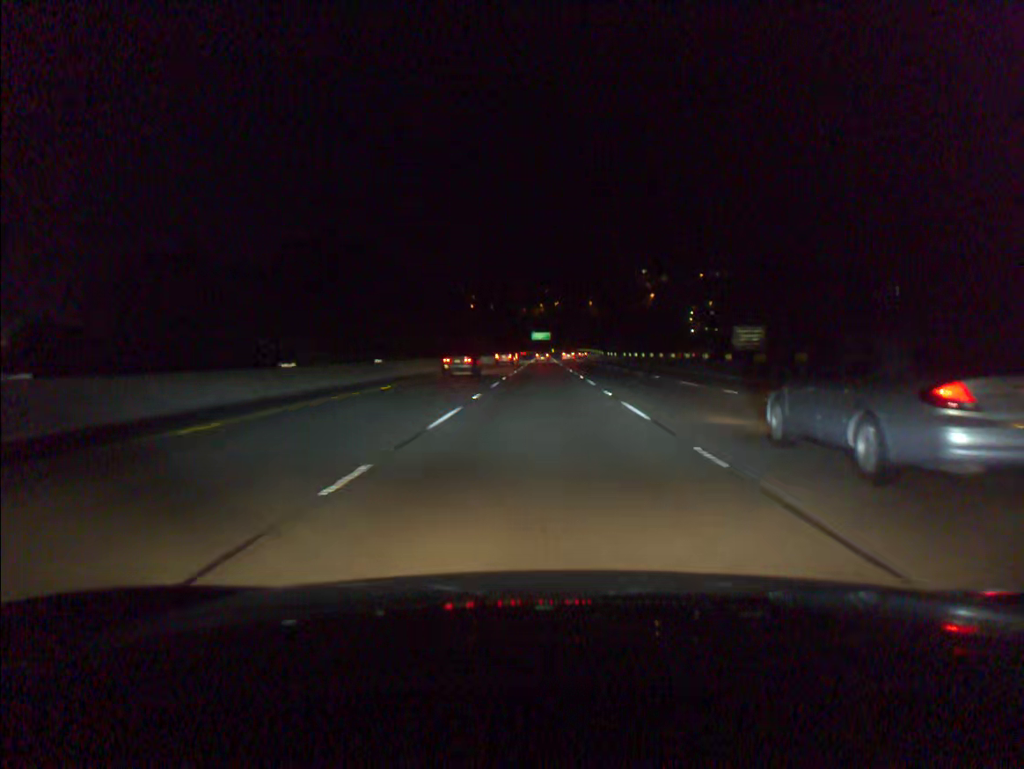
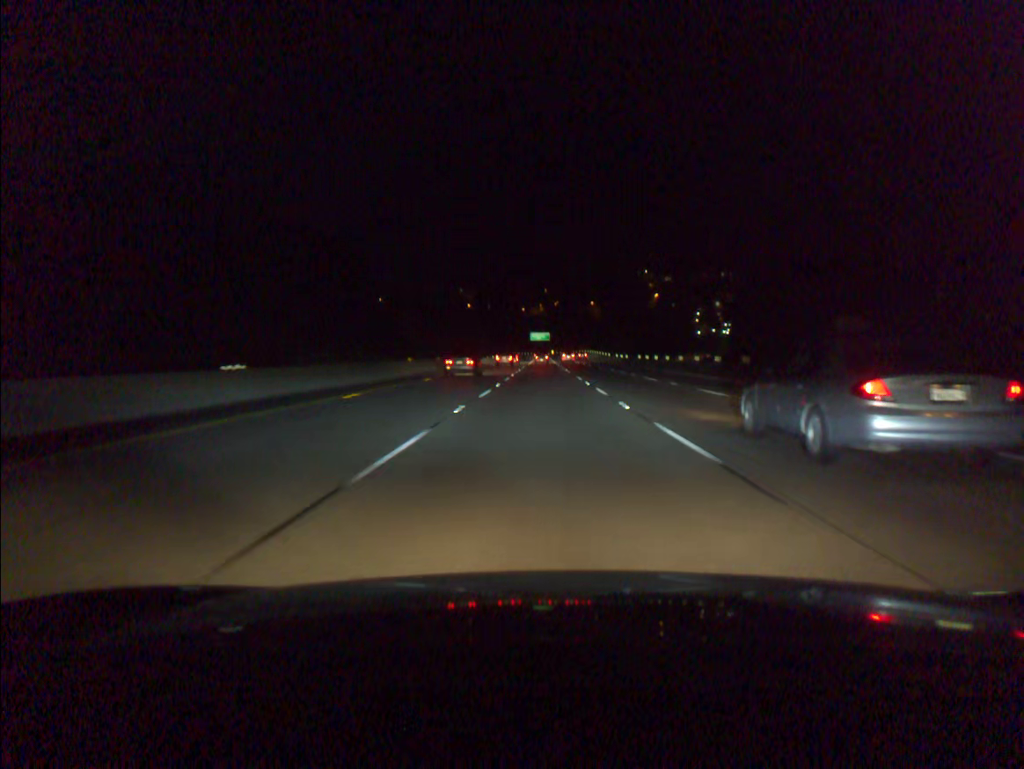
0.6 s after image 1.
(0.0, +19.6) m; 0°
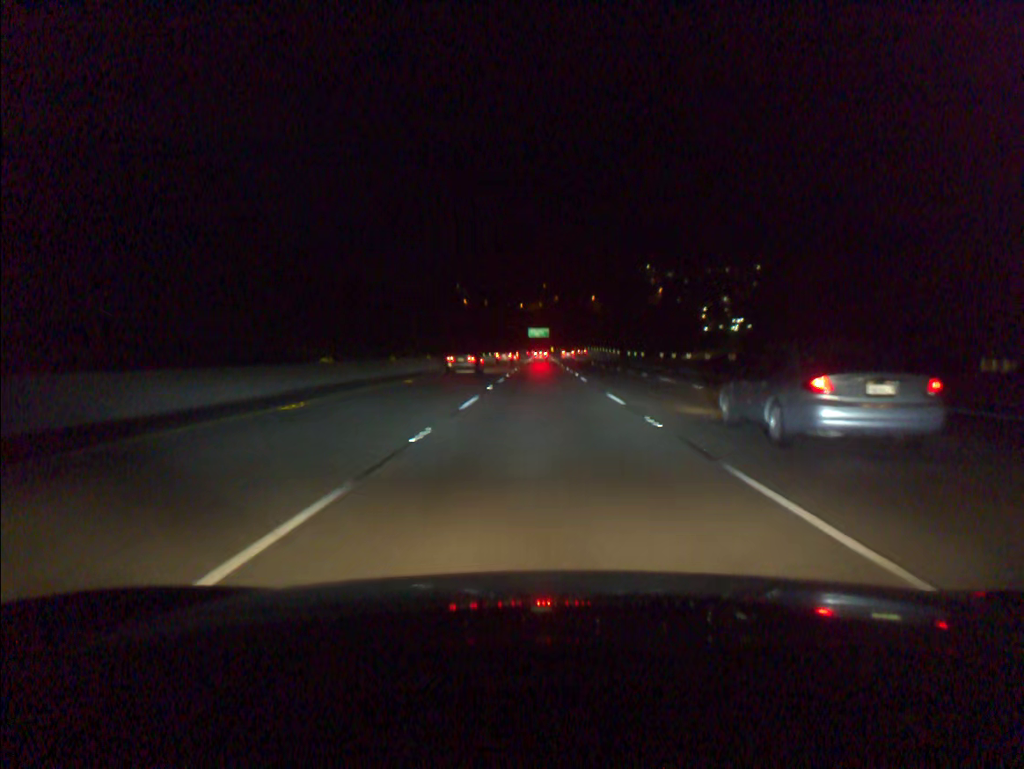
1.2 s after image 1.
(0.0, +19.6) m; 0°
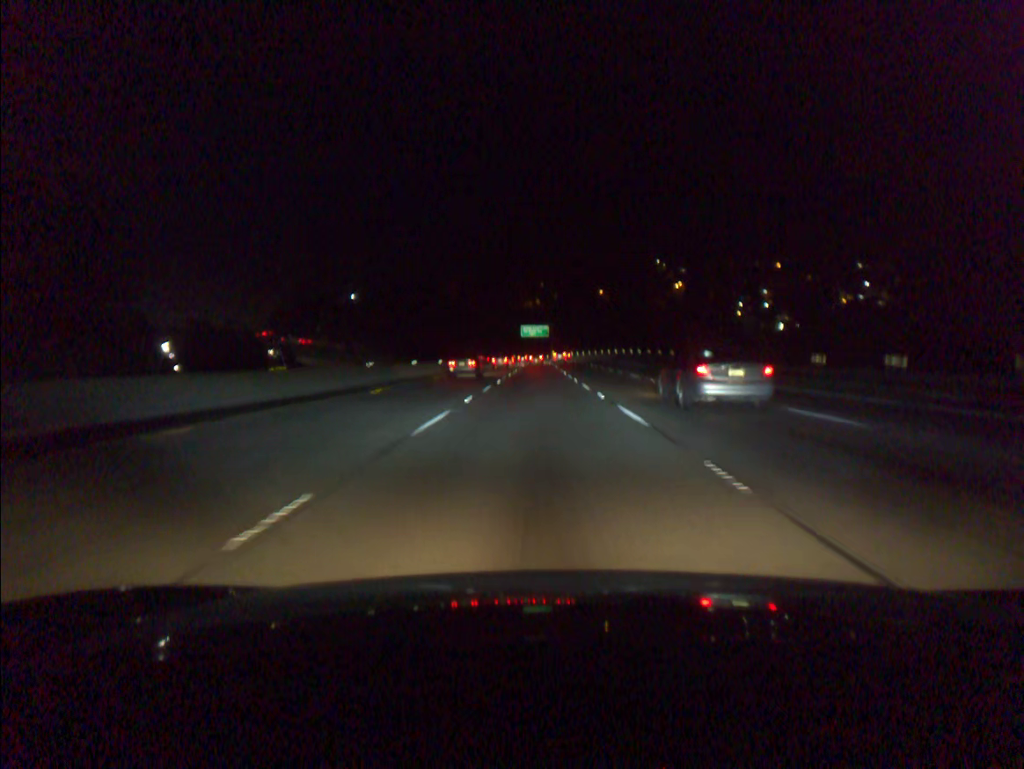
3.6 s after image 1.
(+0.2, +78.3) m; 0°
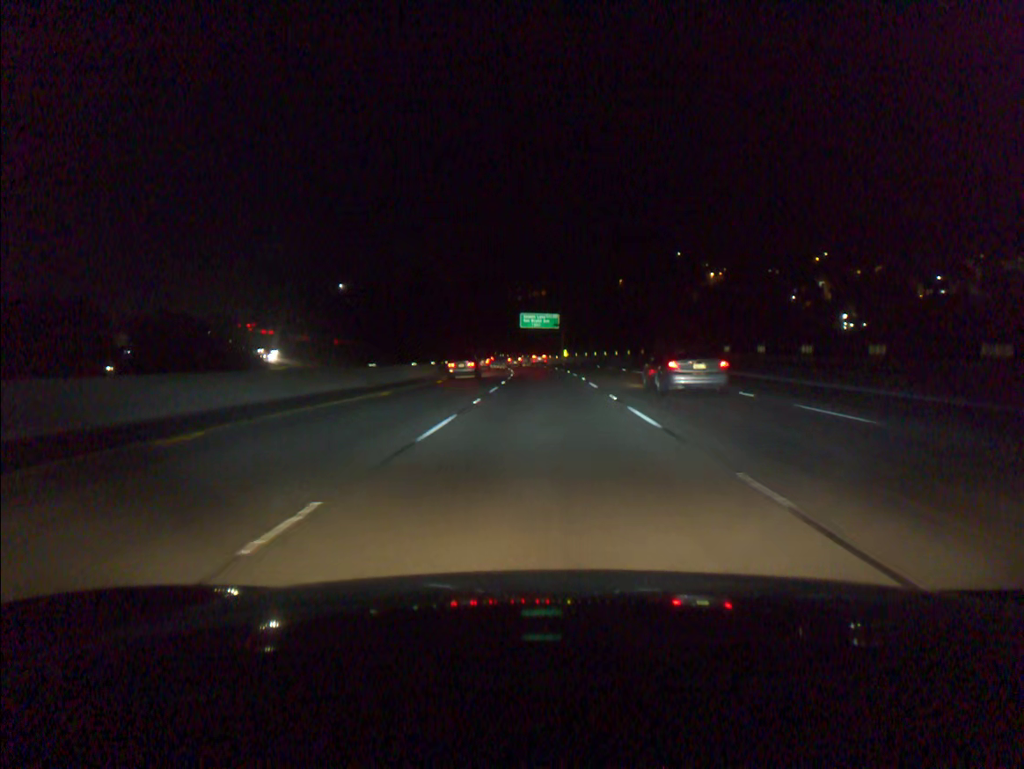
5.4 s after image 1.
(-0.2, +58.8) m; 0°
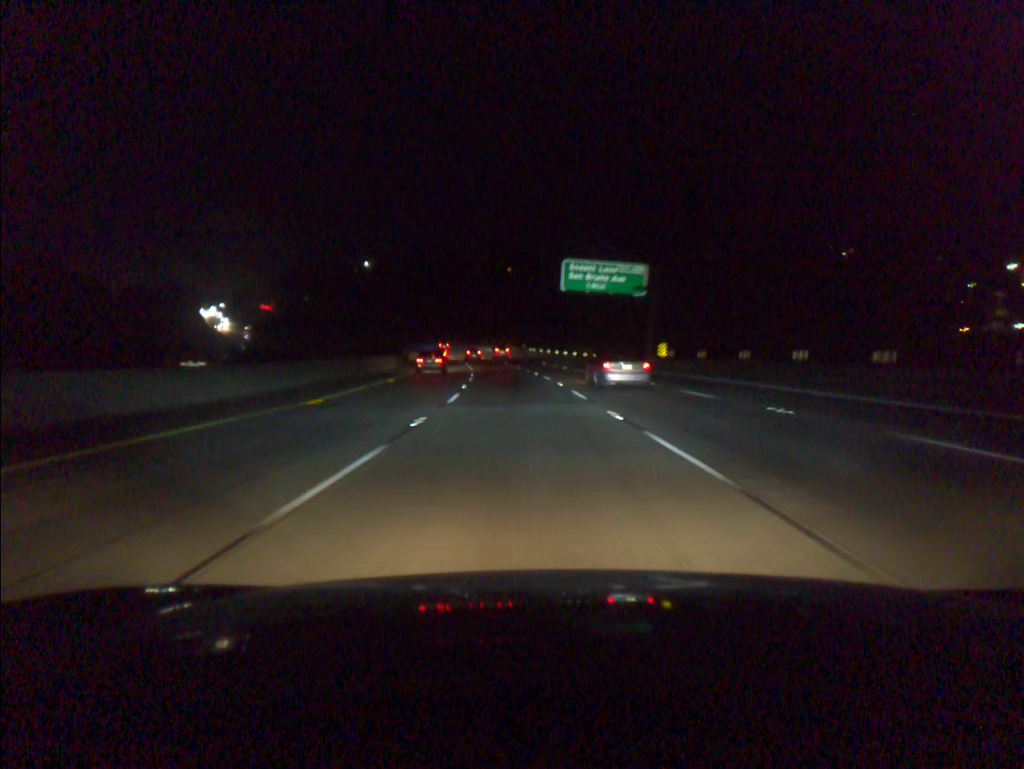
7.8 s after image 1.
(-1.2, +78.4) m; -3°
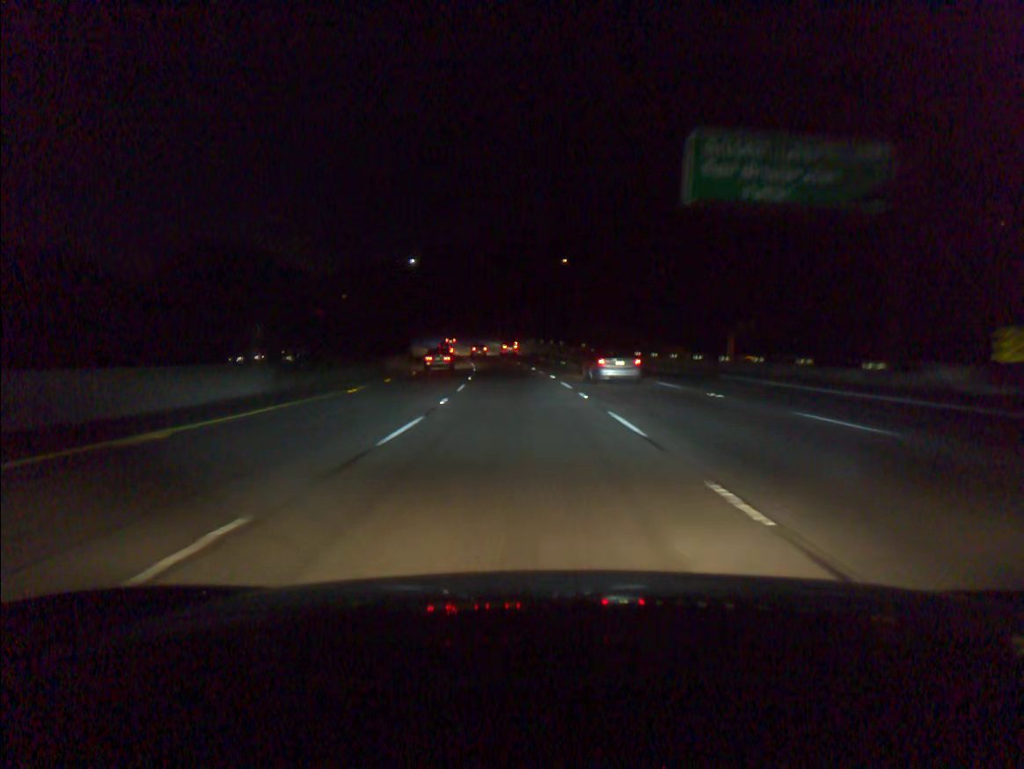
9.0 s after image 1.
(-1.4, +39.3) m; -4°
